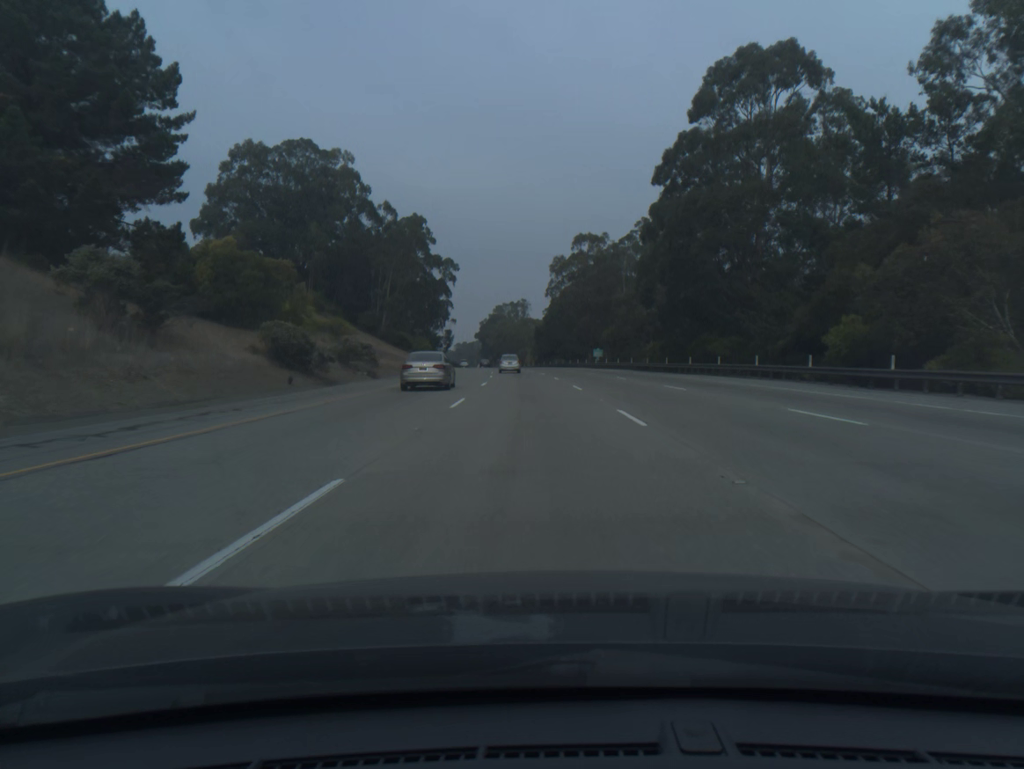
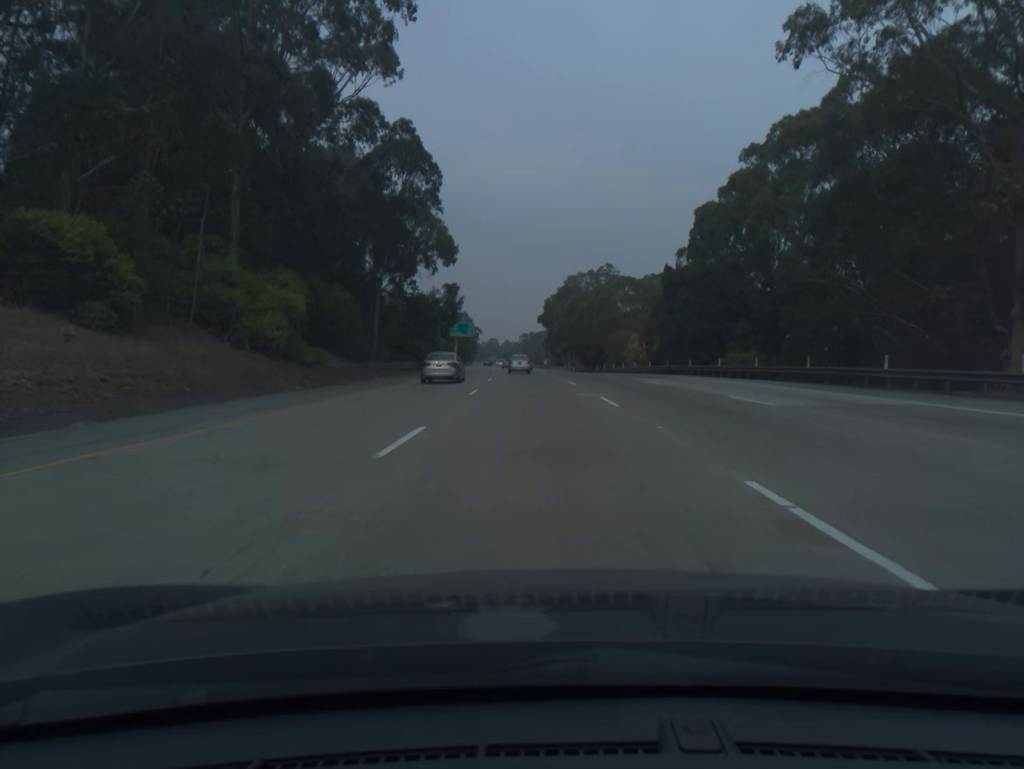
(-4.9, +96.9) m; -5°
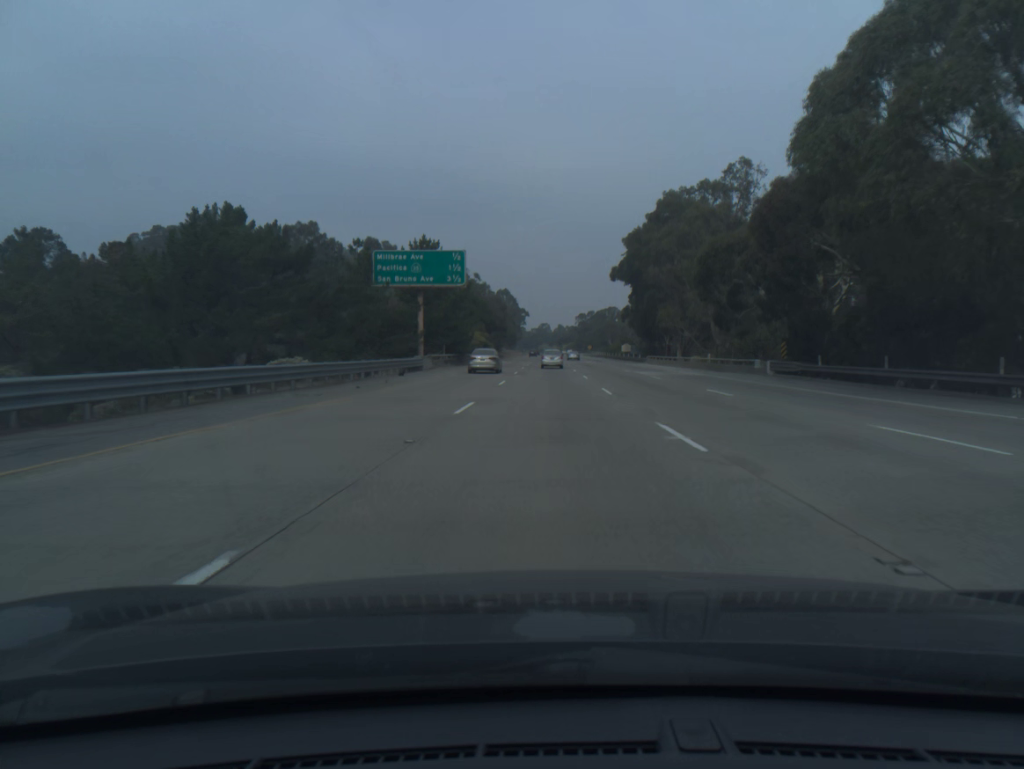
(-3.8, +95.9) m; -4°
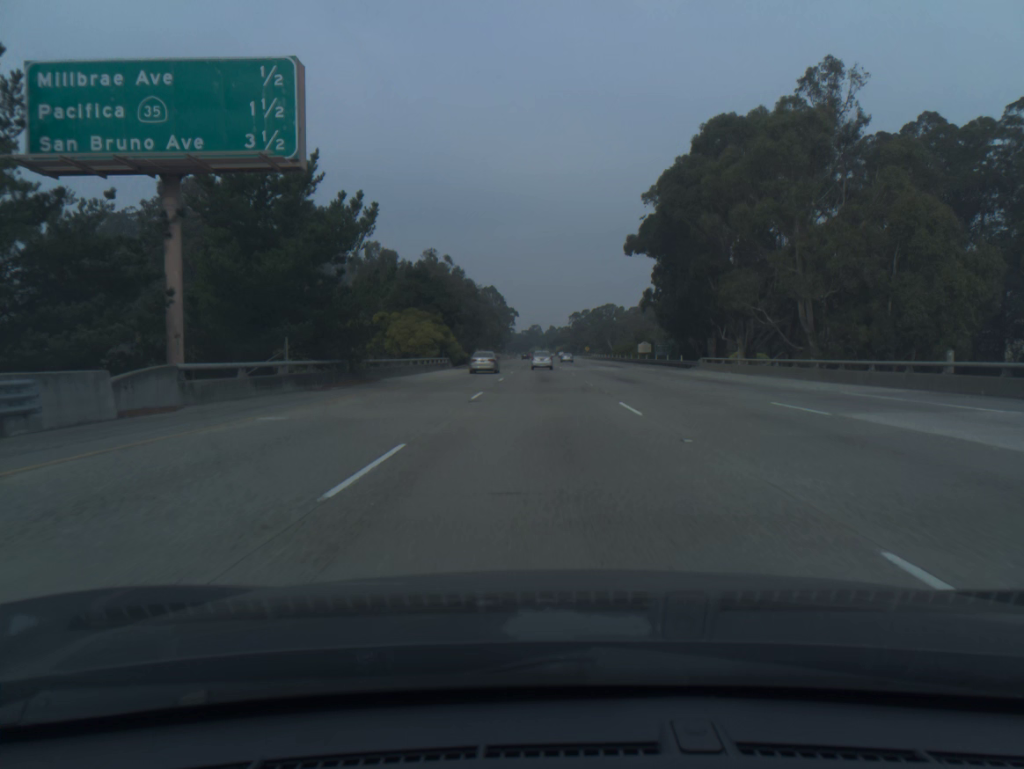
(+0.1, +38.2) m; 0°
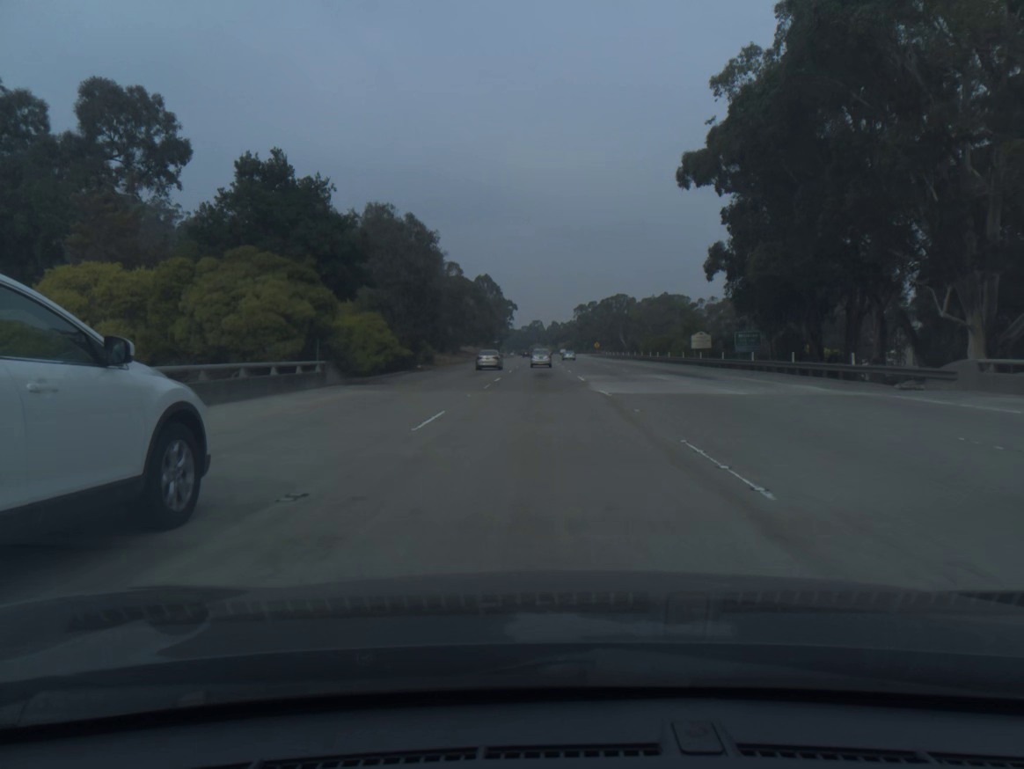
(0.0, +38.1) m; 0°
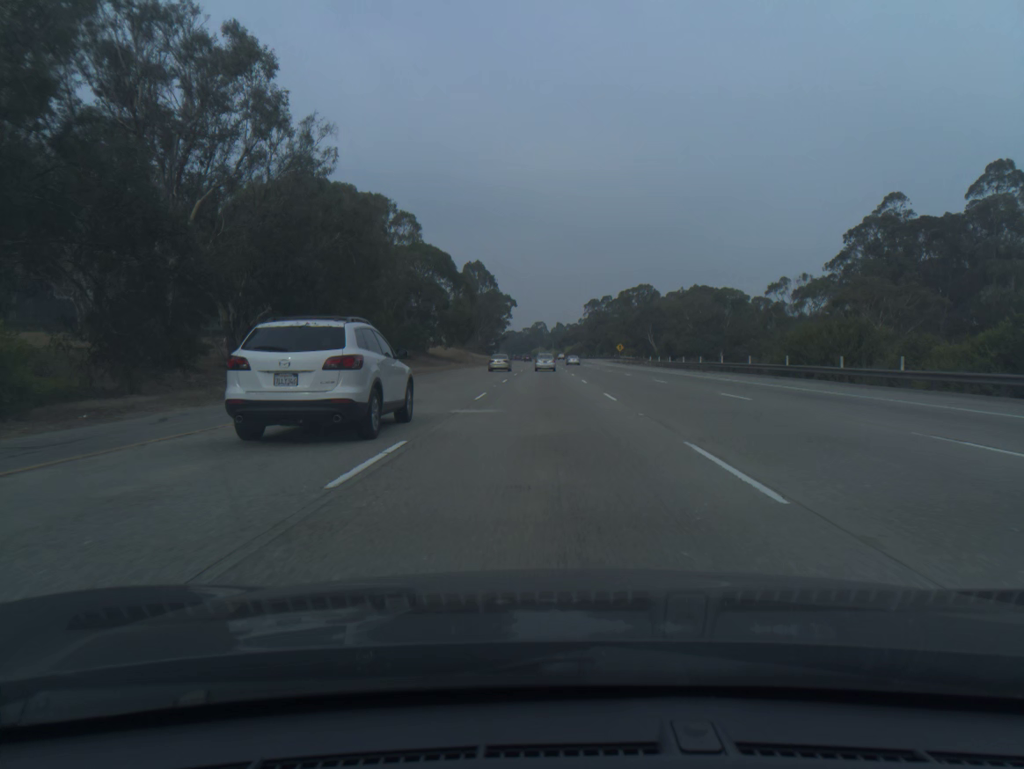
(-0.2, +57.1) m; 0°
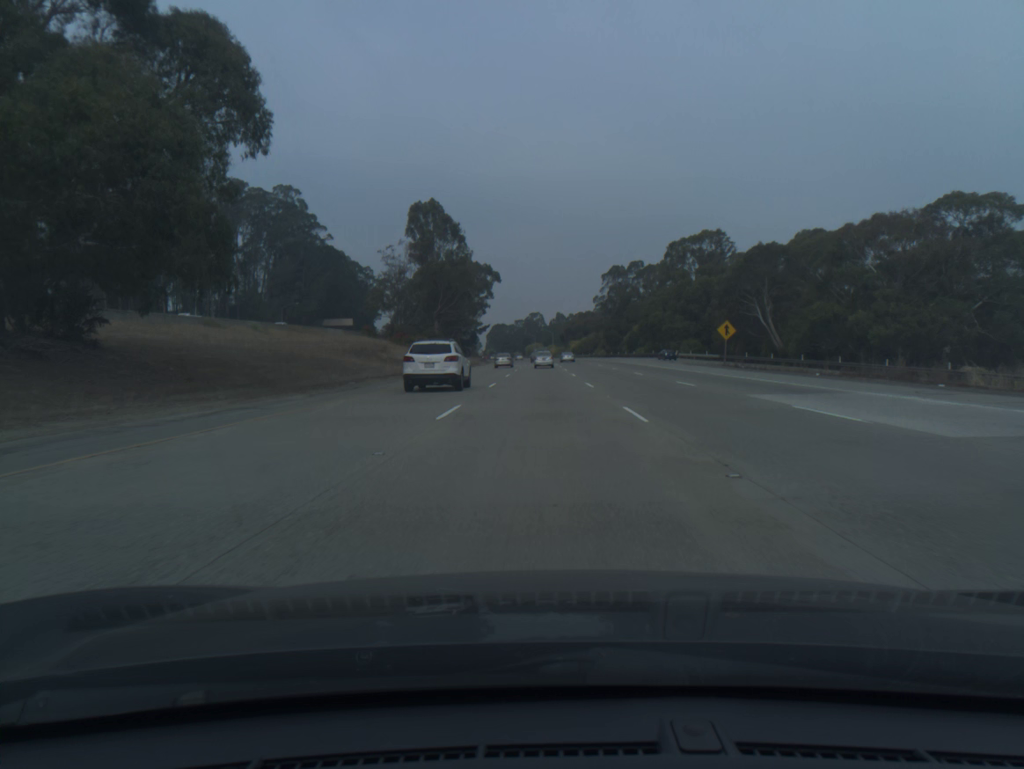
(+0.3, +95.3) m; 0°
